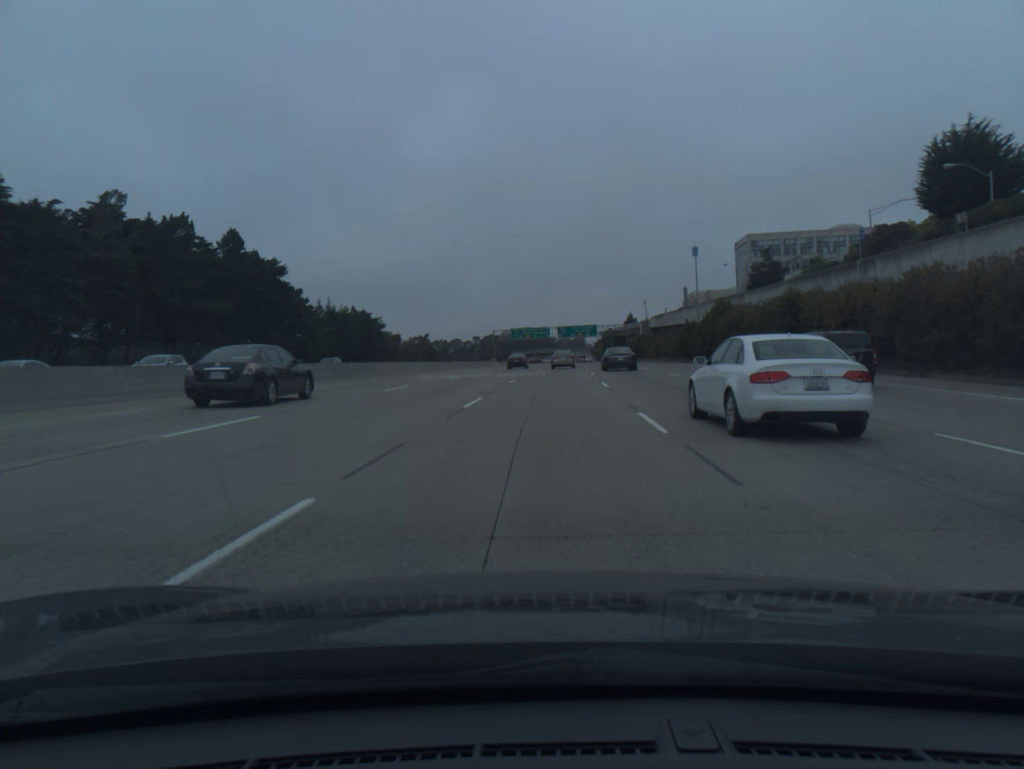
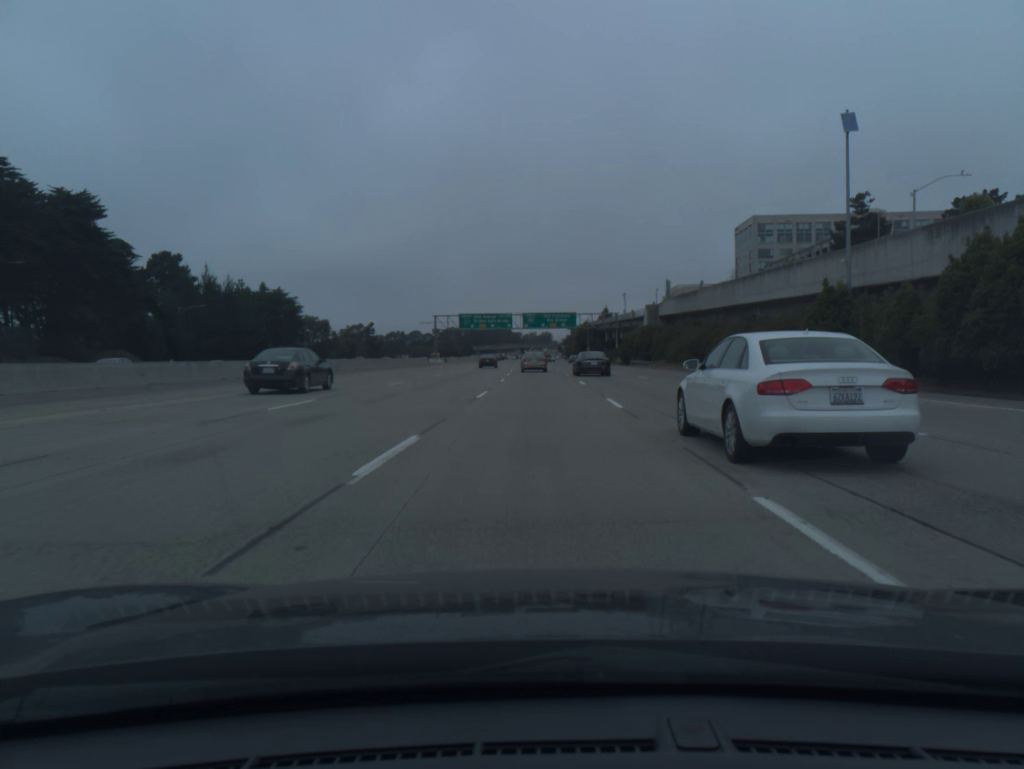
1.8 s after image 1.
(+1.3, +52.5) m; +2°
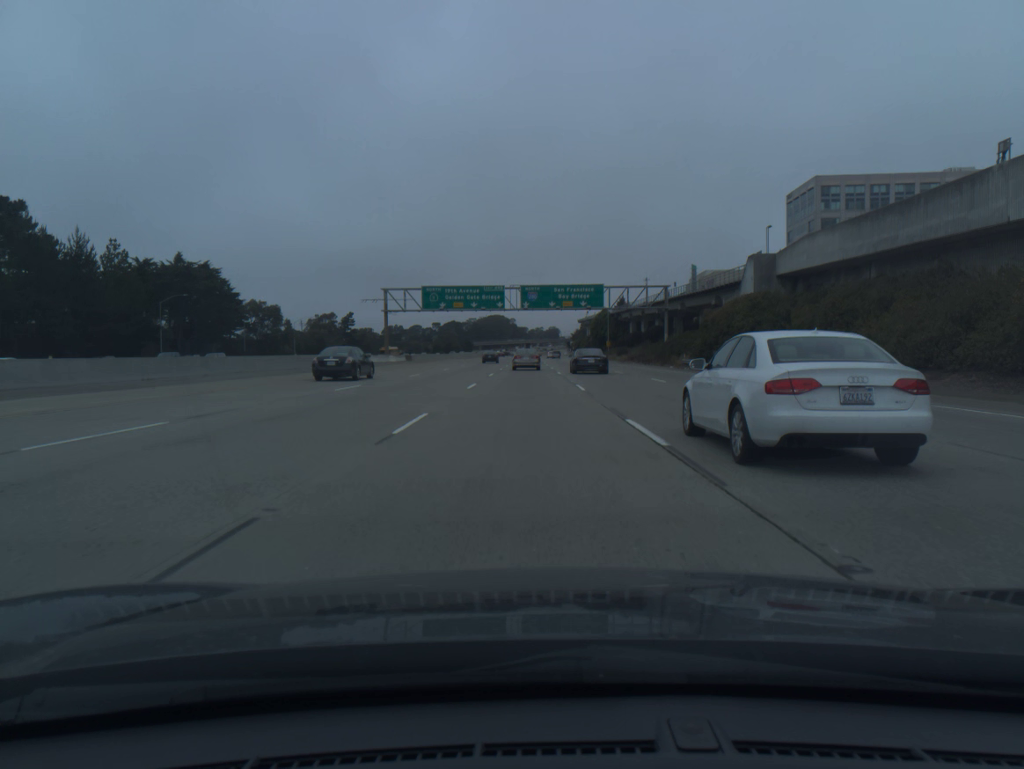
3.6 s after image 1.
(0.0, +51.1) m; 0°
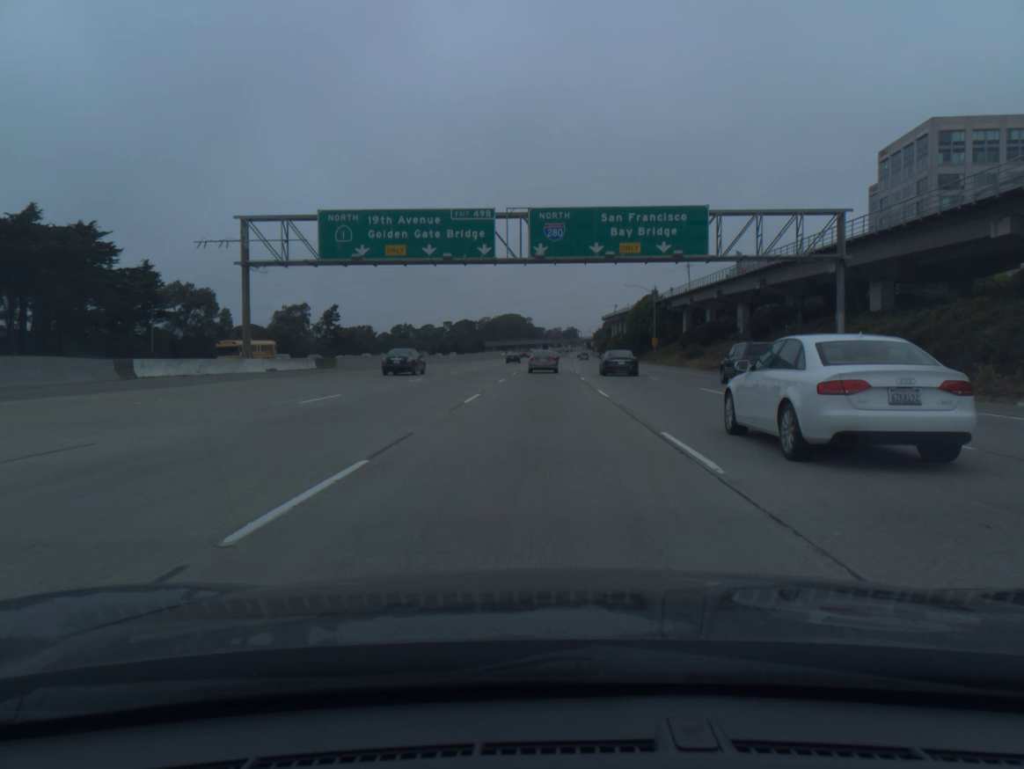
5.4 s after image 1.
(-0.7, +49.7) m; -1°
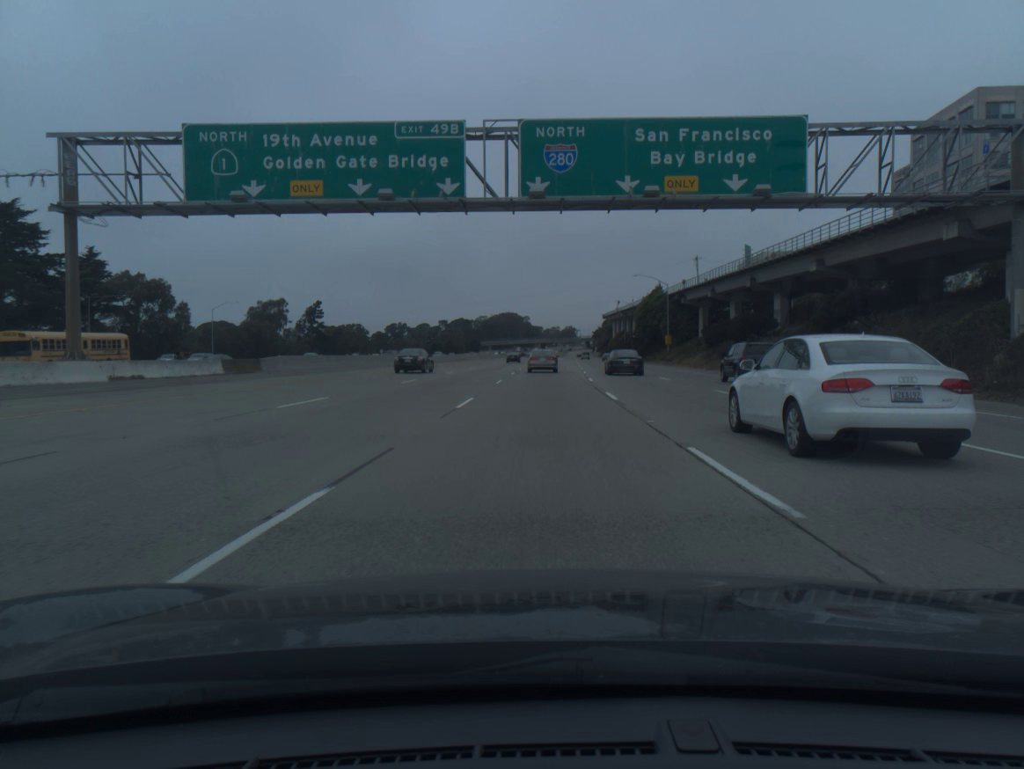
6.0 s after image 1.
(0.0, +16.3) m; 0°
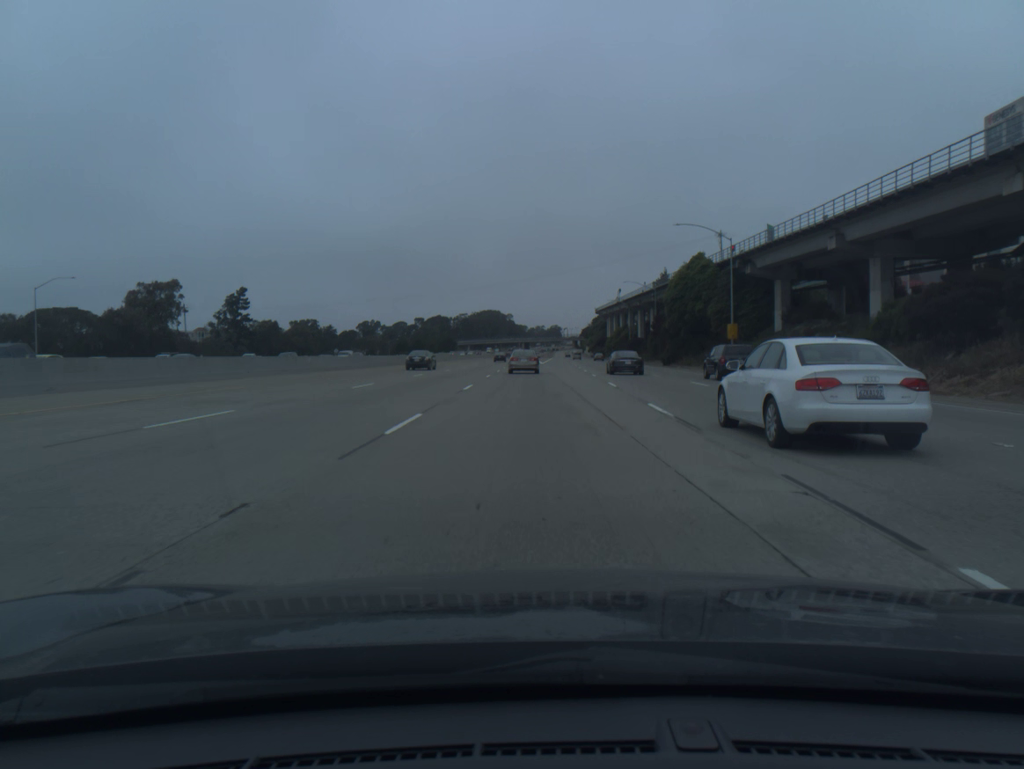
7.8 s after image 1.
(+0.5, +48.3) m; +1°
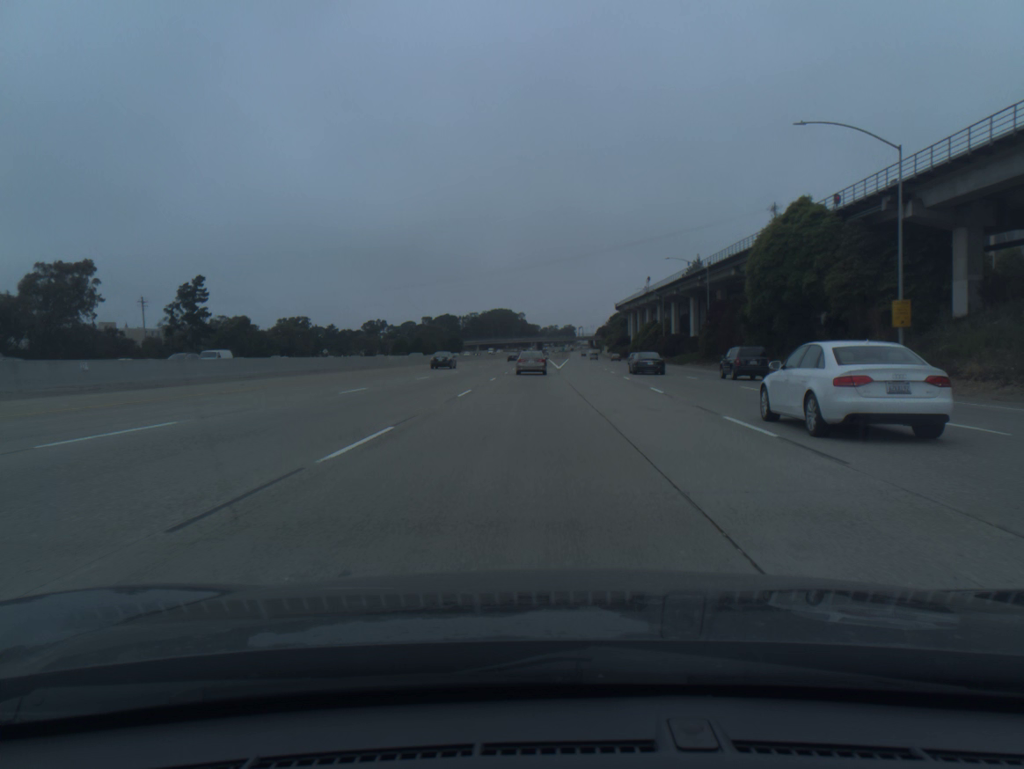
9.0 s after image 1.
(-0.2, +31.7) m; -1°
